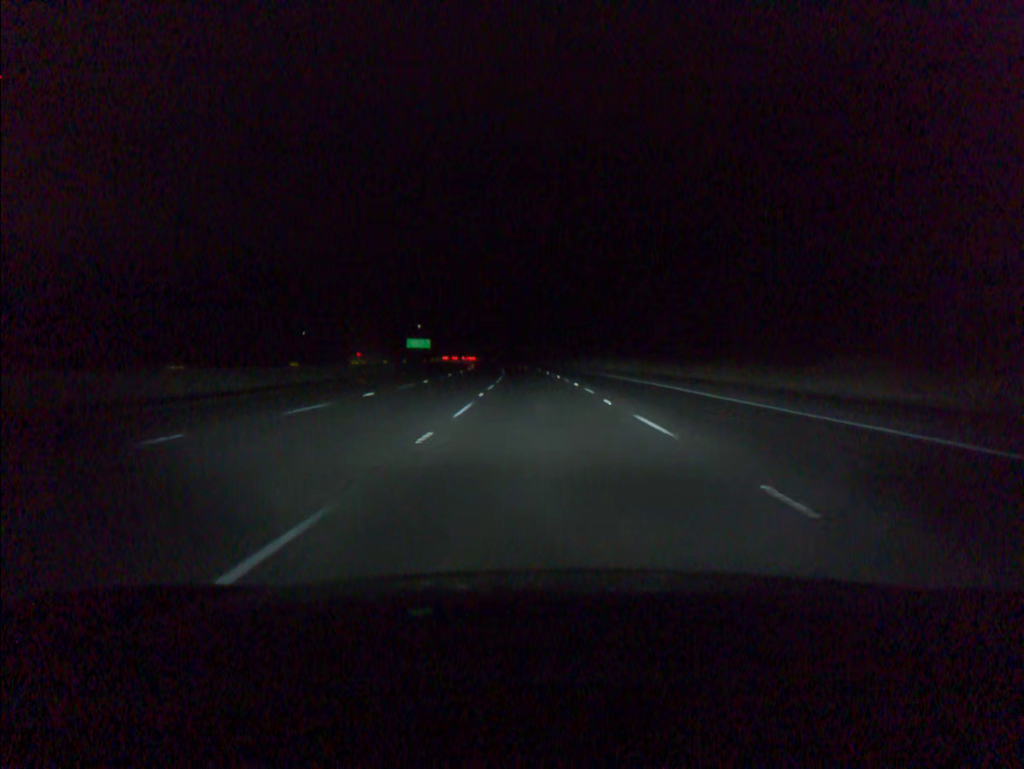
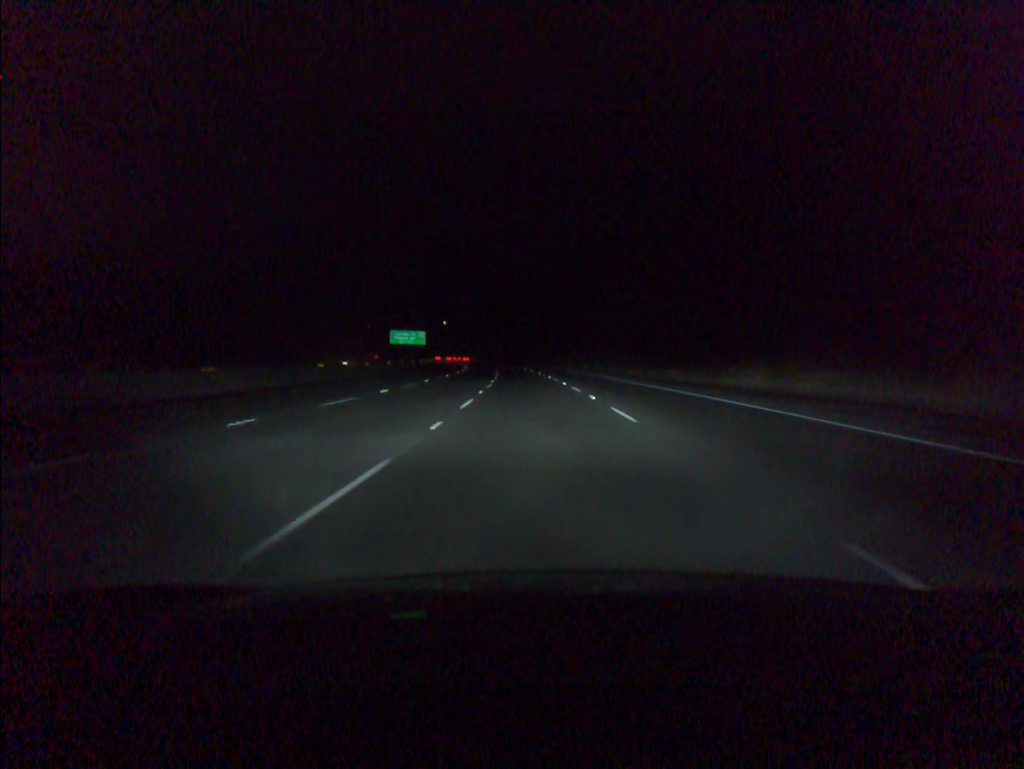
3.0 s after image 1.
(-2.1, +84.0) m; -3°
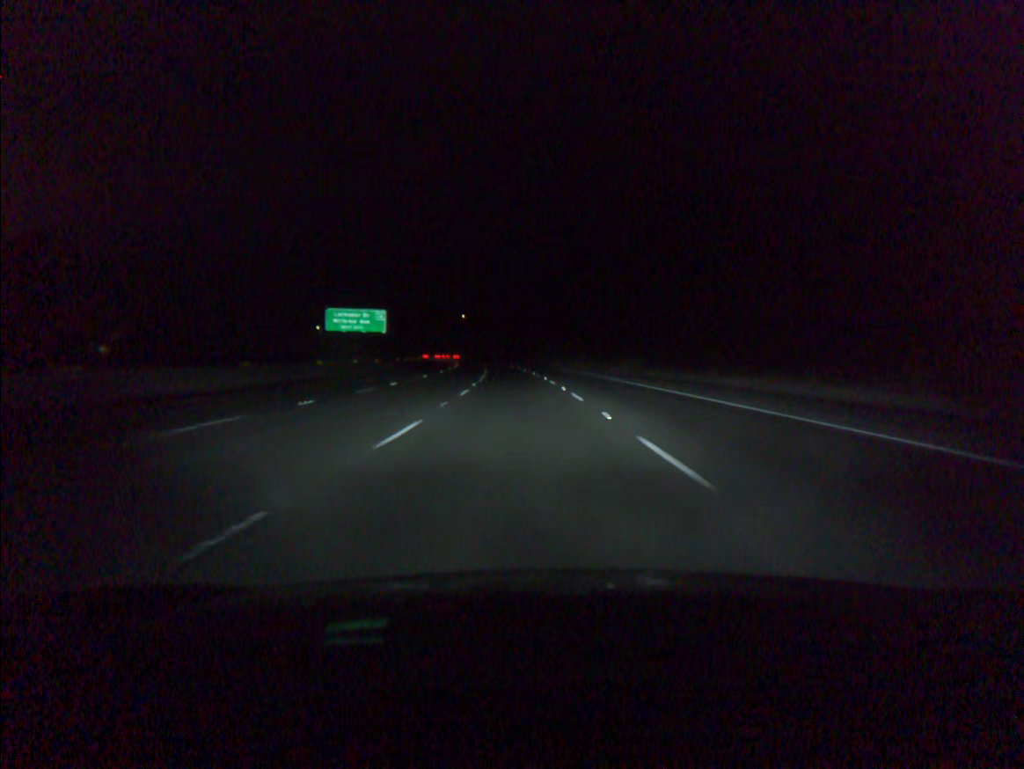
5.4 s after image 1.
(-1.5, +67.1) m; -2°
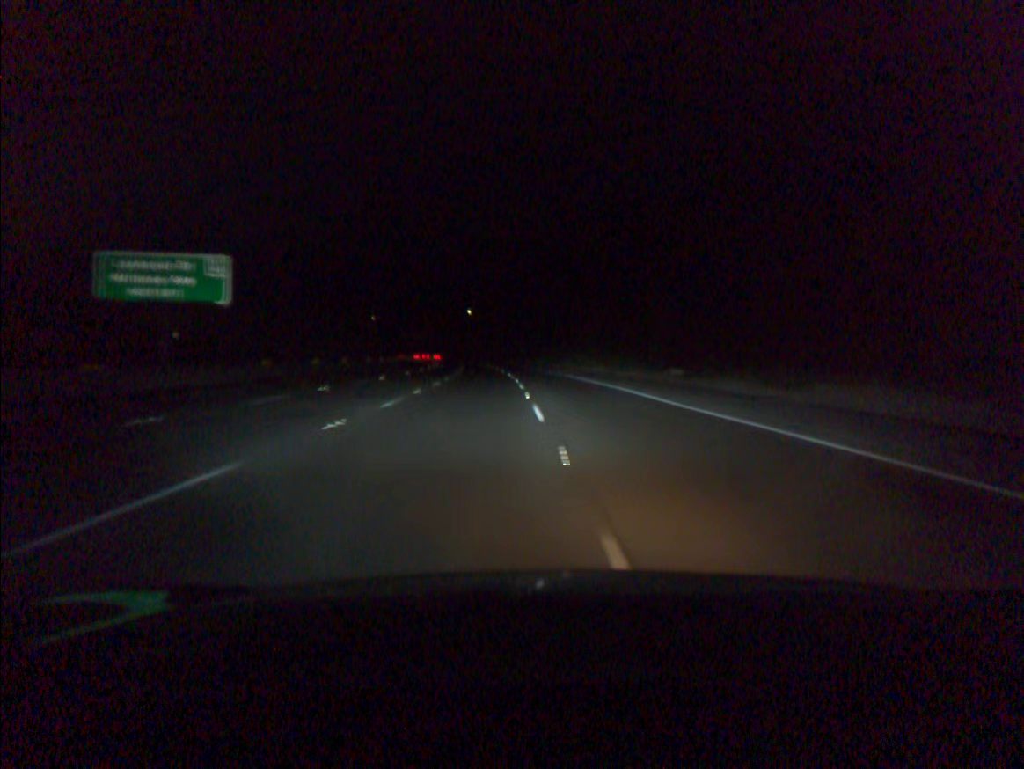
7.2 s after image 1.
(-0.5, +50.3) m; -1°
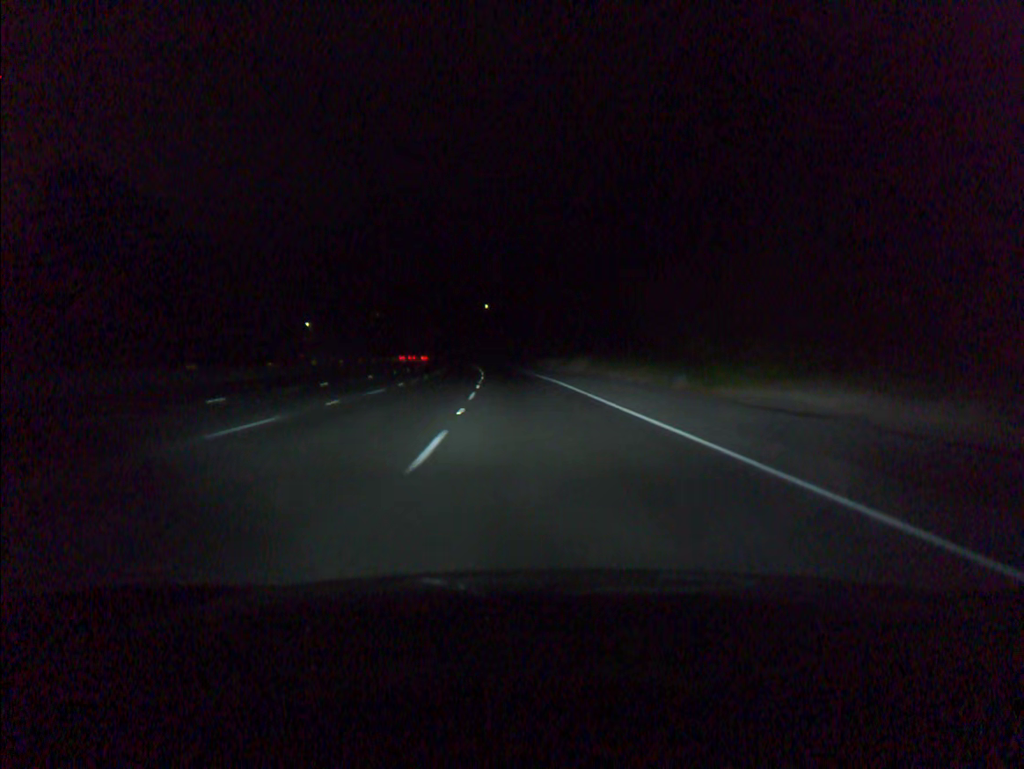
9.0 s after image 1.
(-0.8, +50.3) m; -2°
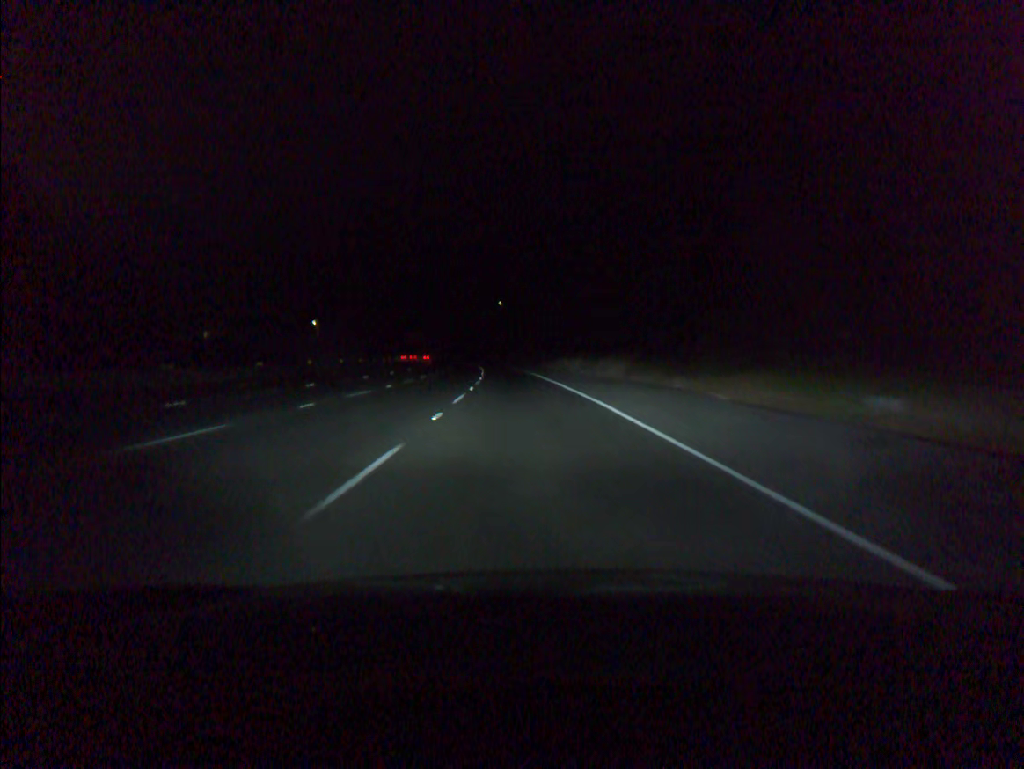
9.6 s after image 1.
(-0.2, +16.8) m; -1°
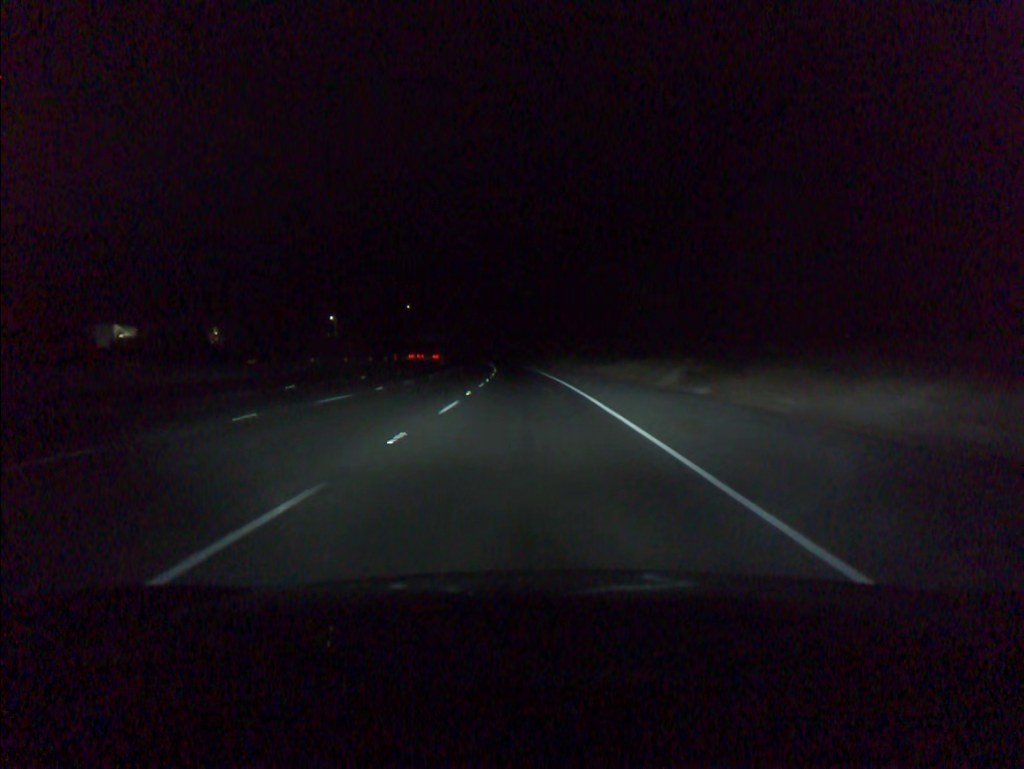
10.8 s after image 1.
(-0.8, +33.5) m; -3°
